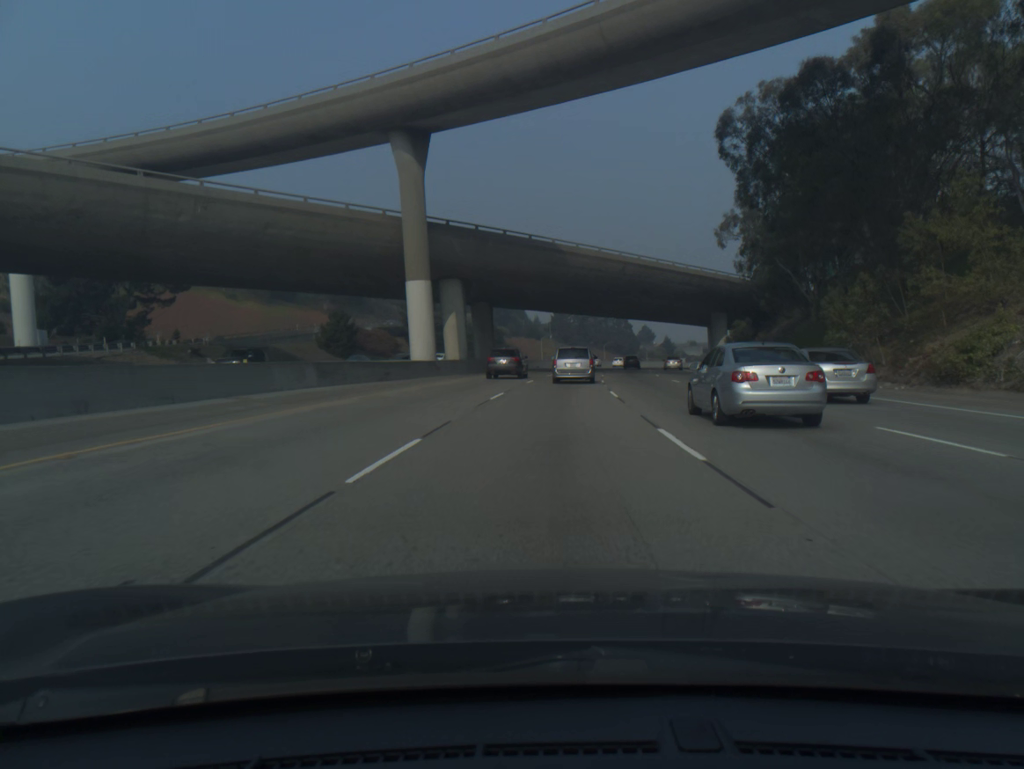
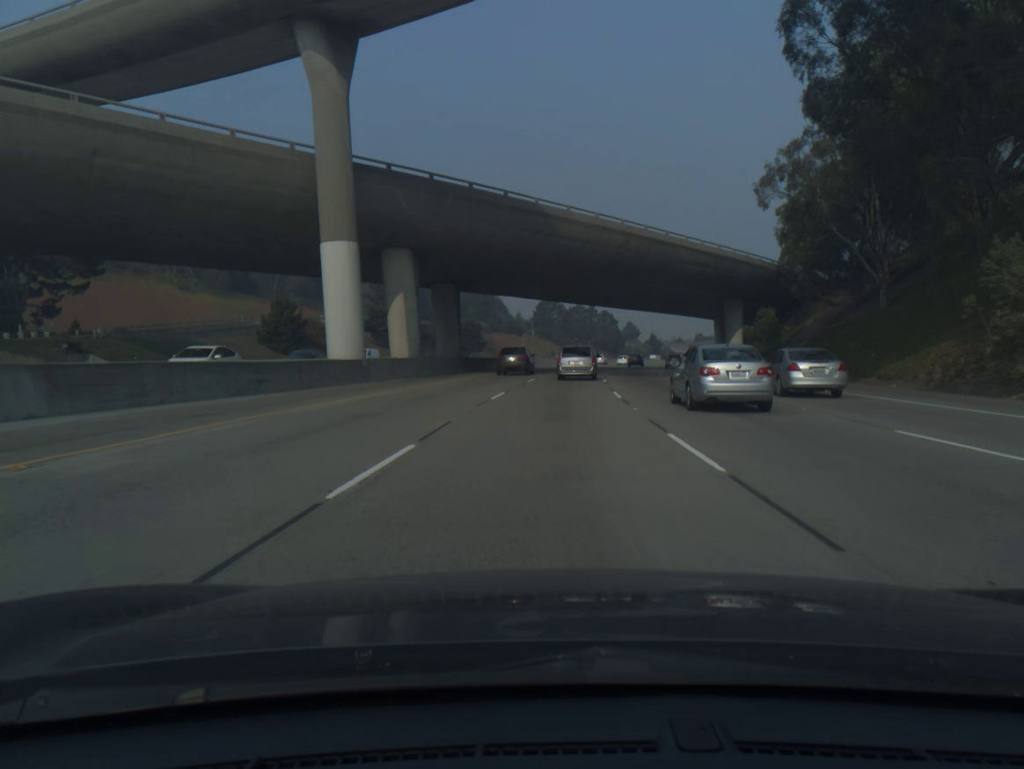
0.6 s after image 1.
(+0.2, +15.3) m; +1°
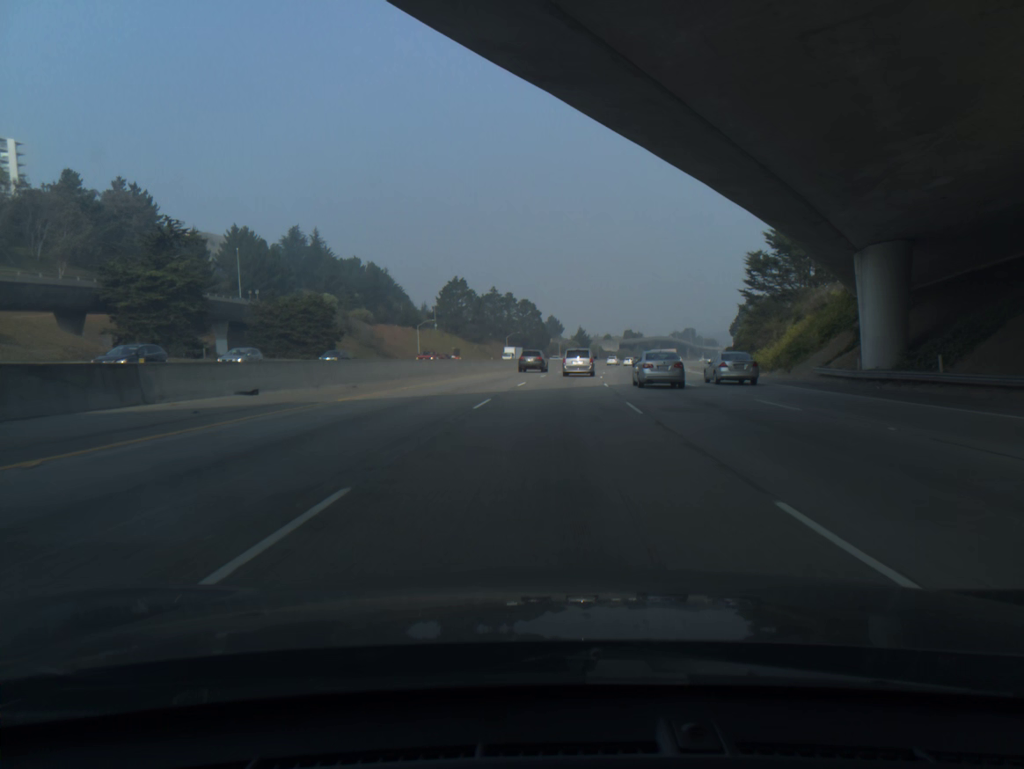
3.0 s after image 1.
(+3.1, +61.7) m; +6°
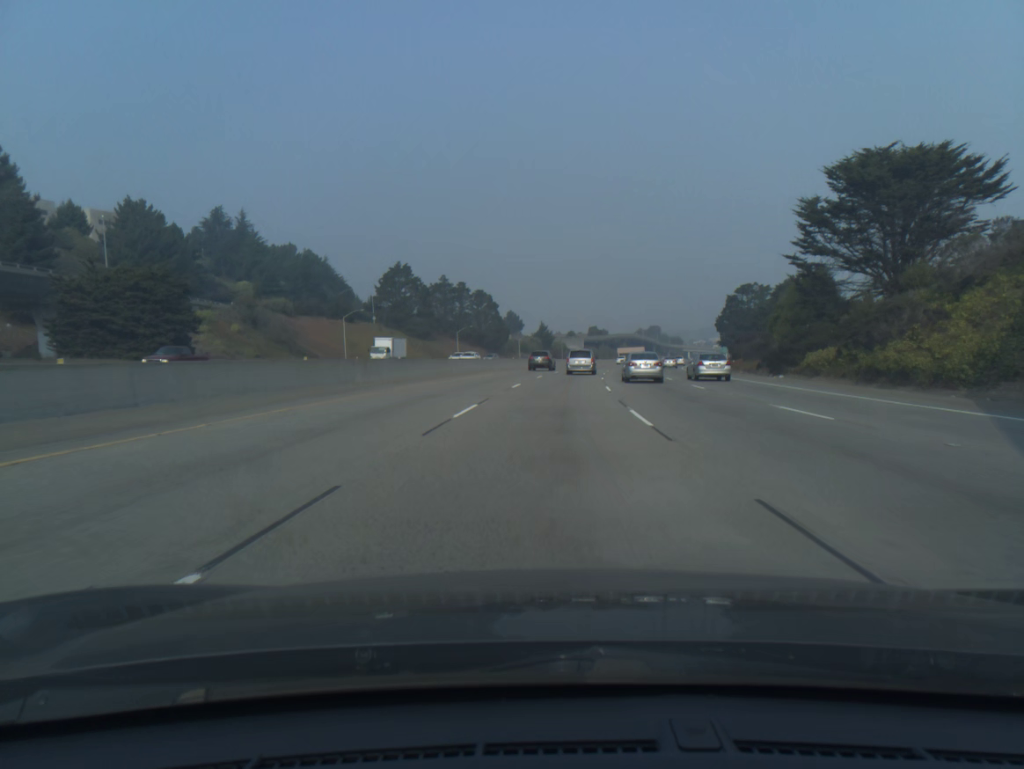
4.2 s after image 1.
(+0.8, +31.6) m; +3°
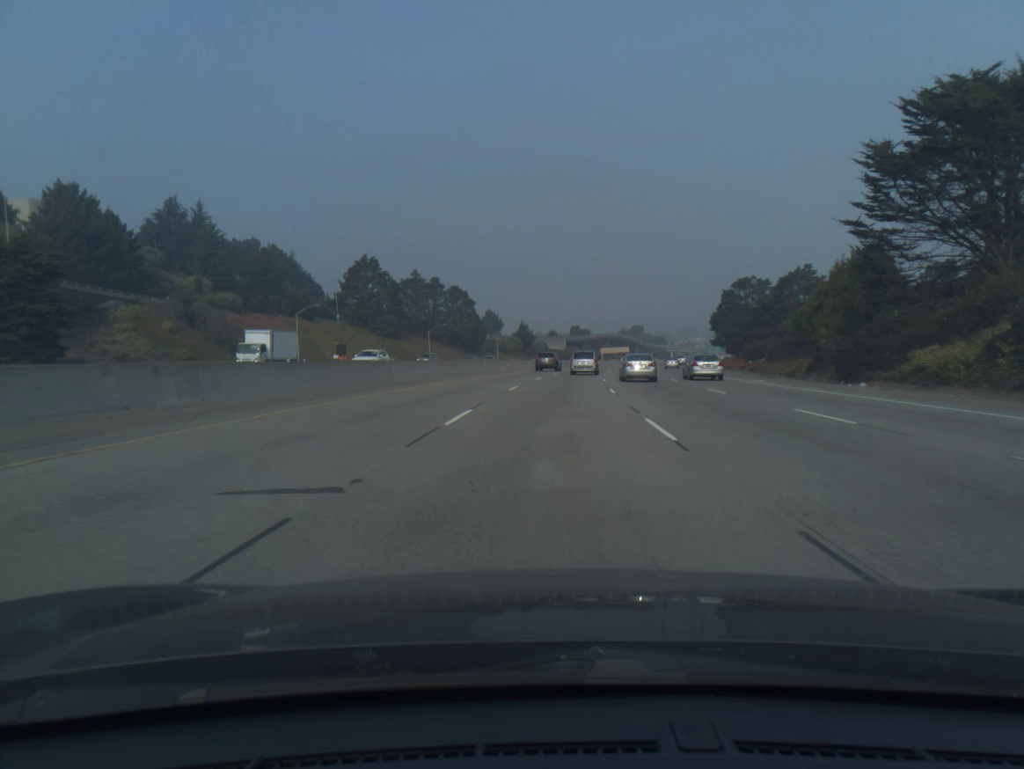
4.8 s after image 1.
(+0.2, +16.0) m; +1°
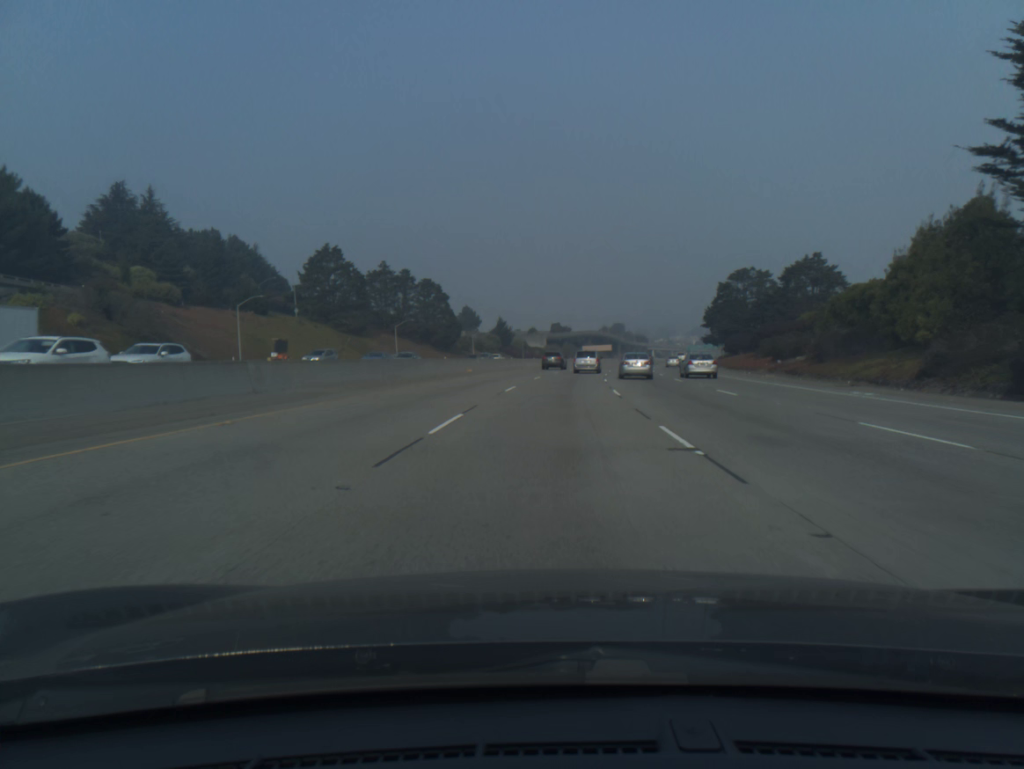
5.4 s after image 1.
(+0.2, +16.2) m; +1°
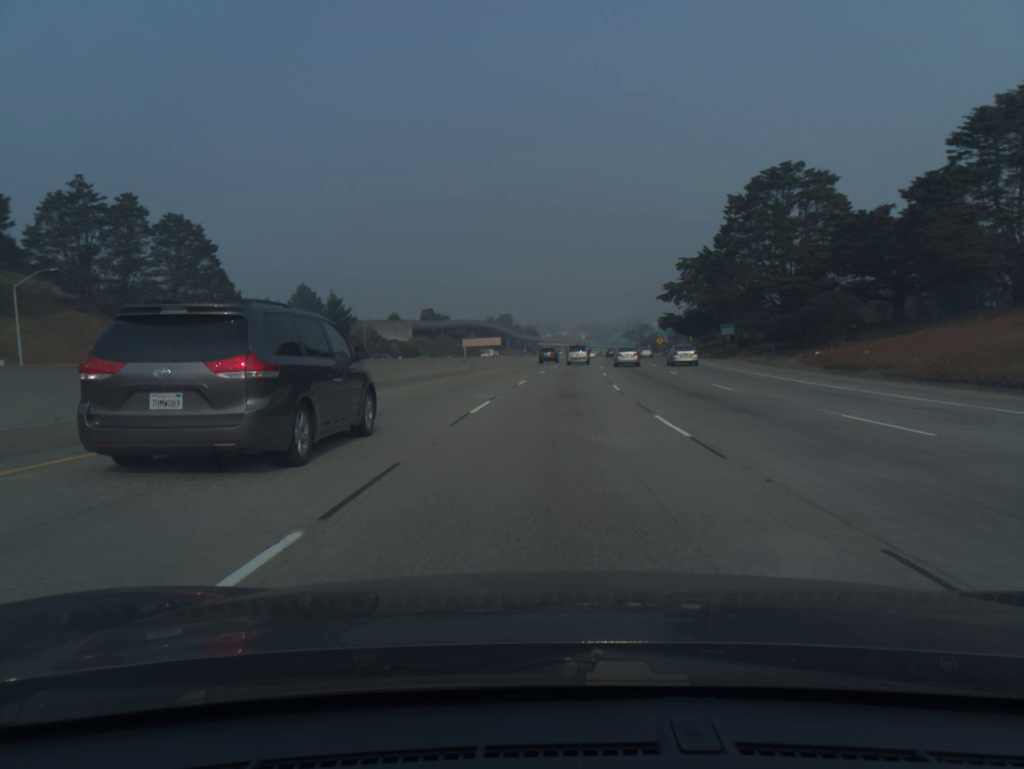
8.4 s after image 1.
(+5.7, +83.2) m; +8°
